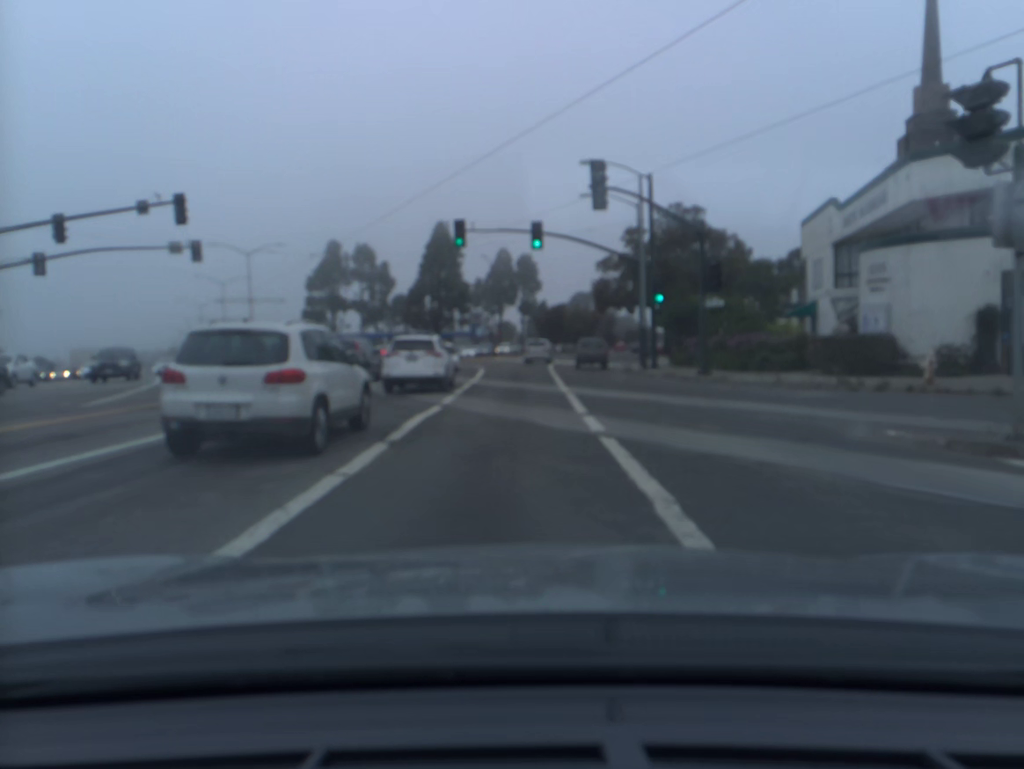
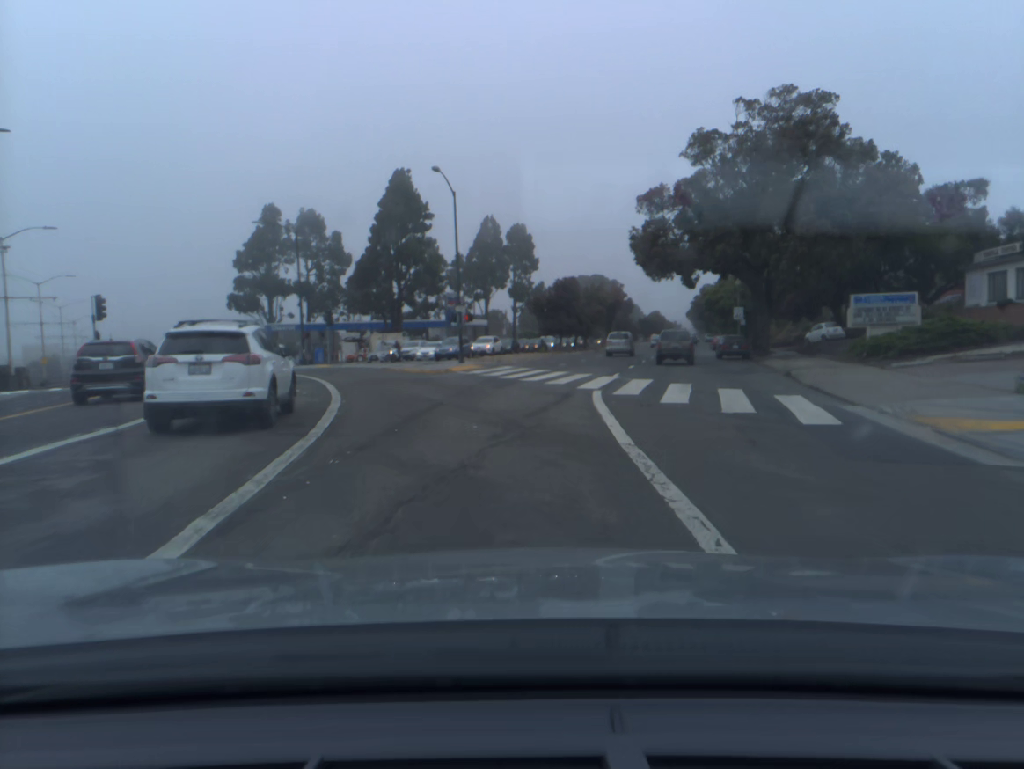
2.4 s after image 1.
(+0.1, +34.9) m; +1°
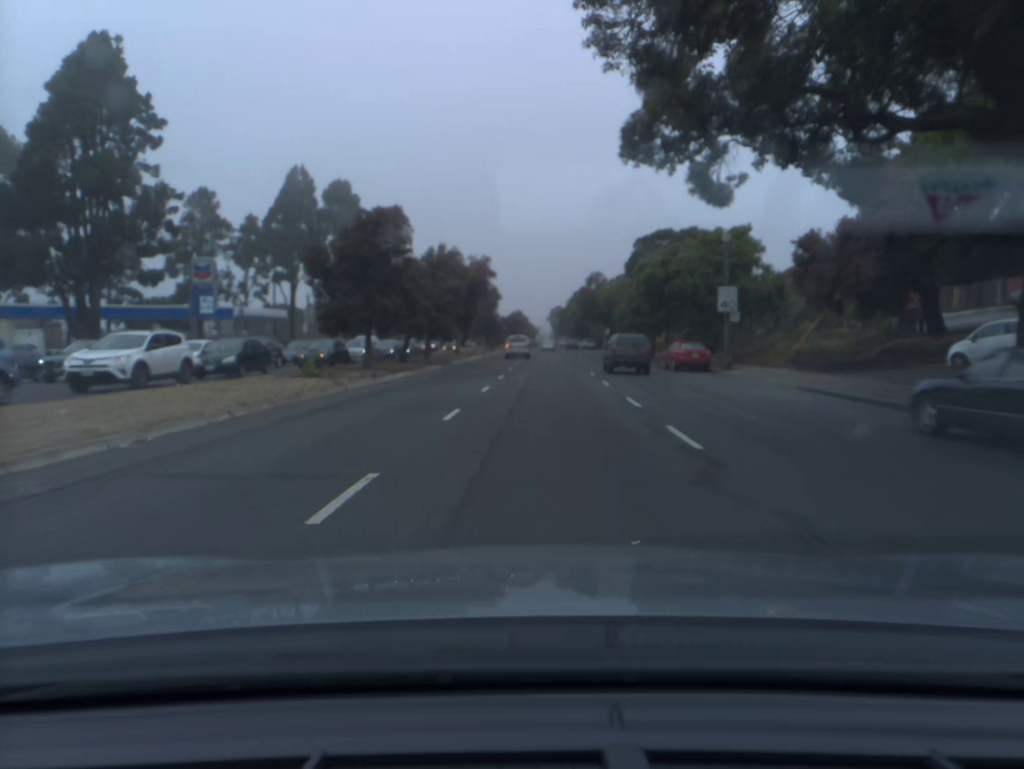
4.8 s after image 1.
(+3.0, +39.2) m; +10°
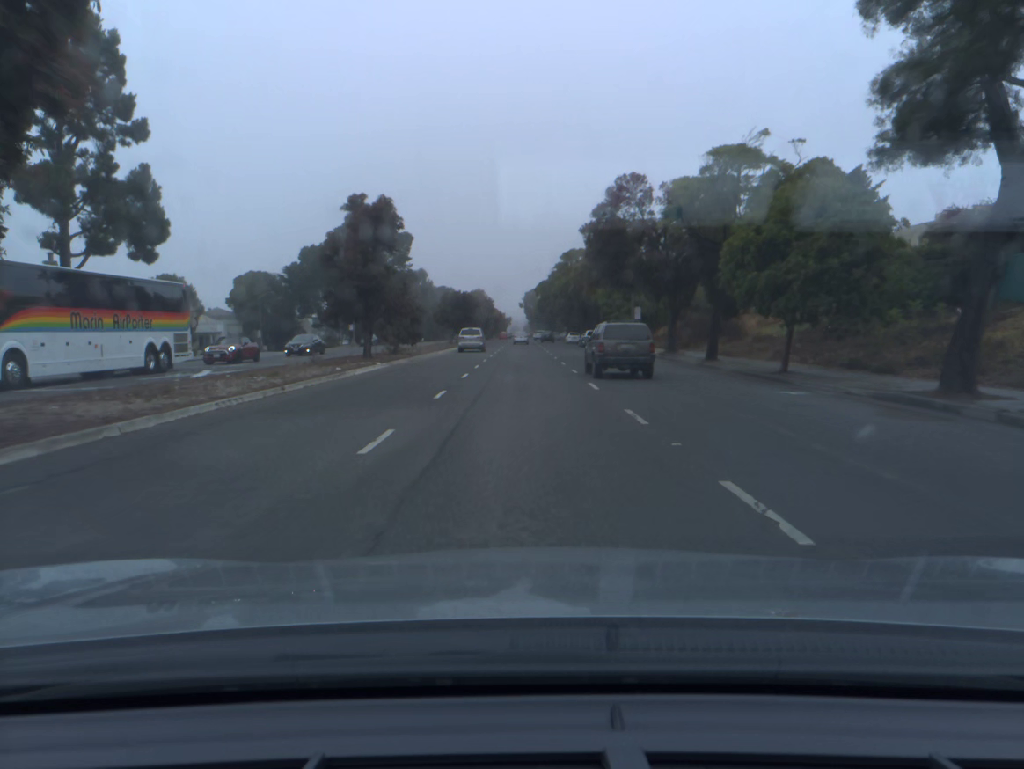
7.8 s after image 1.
(+1.7, +55.9) m; +2°
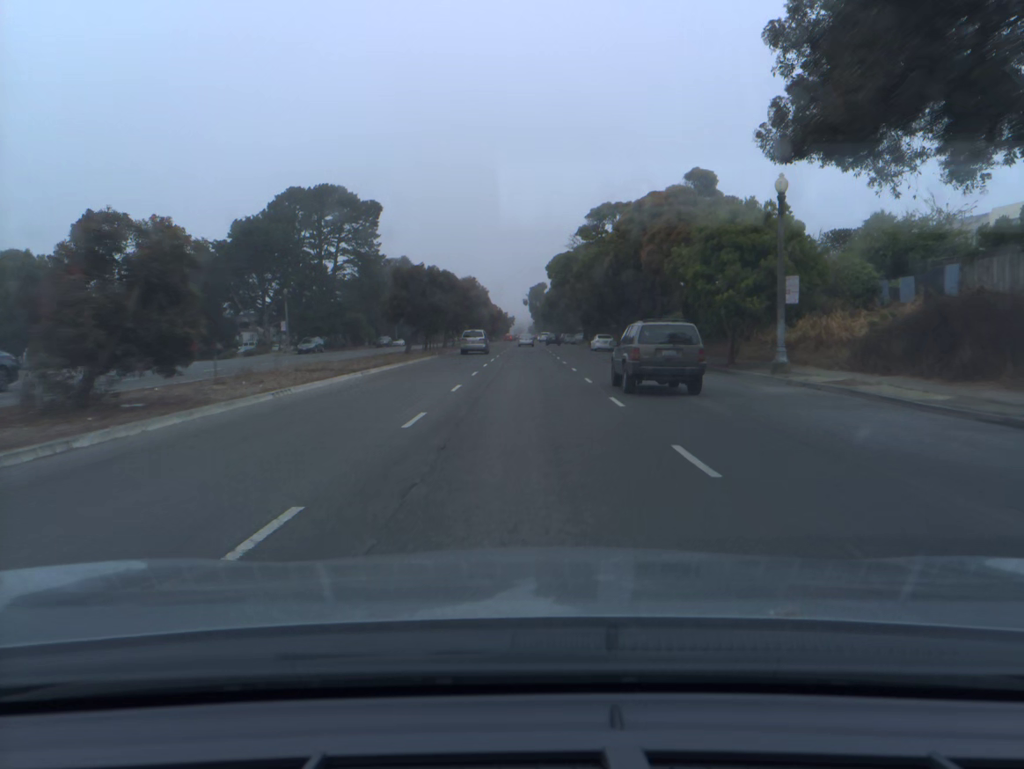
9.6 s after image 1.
(-0.1, +33.8) m; 0°
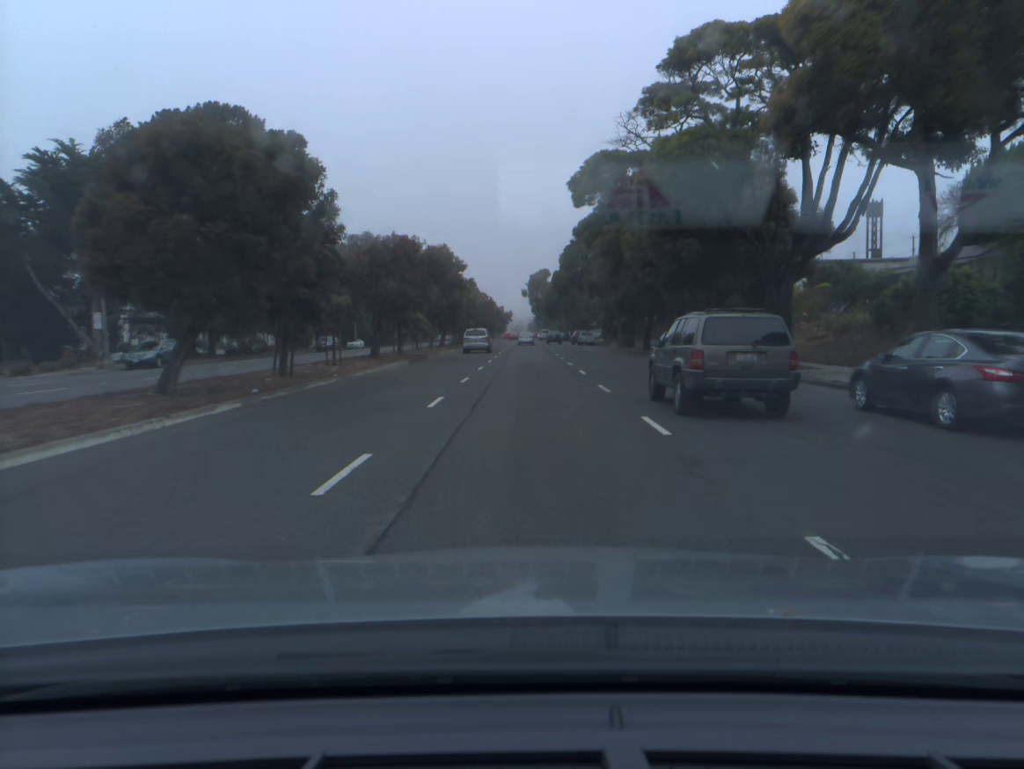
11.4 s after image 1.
(0.0, +34.2) m; 0°
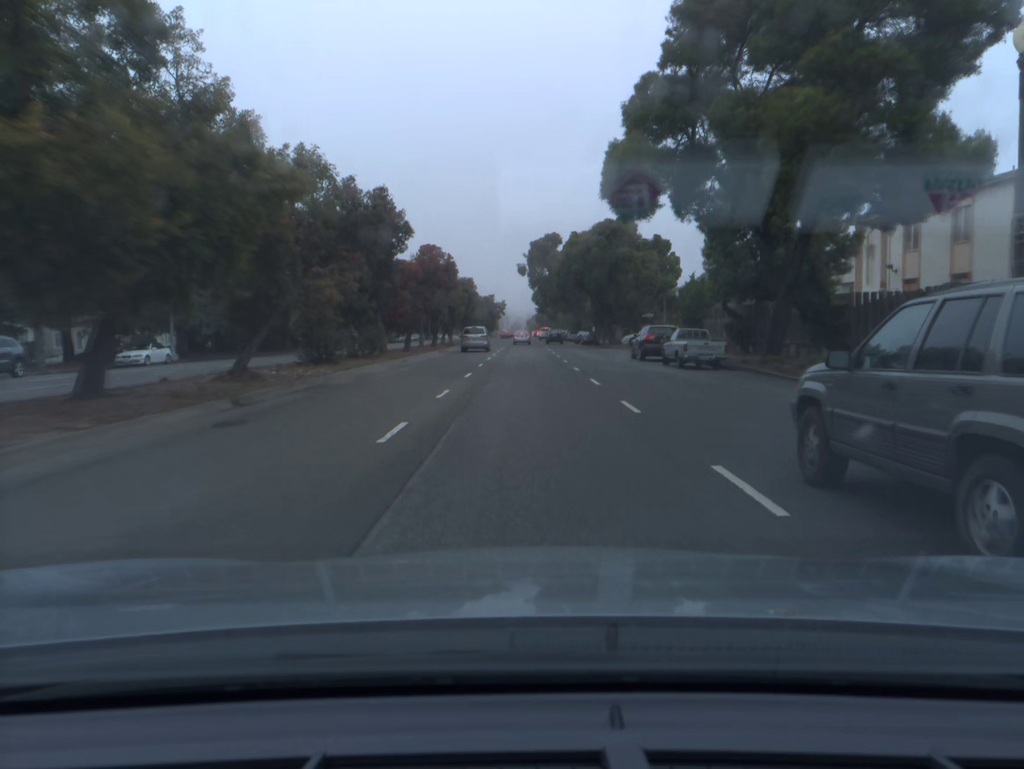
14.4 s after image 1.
(+0.1, +56.6) m; 0°
